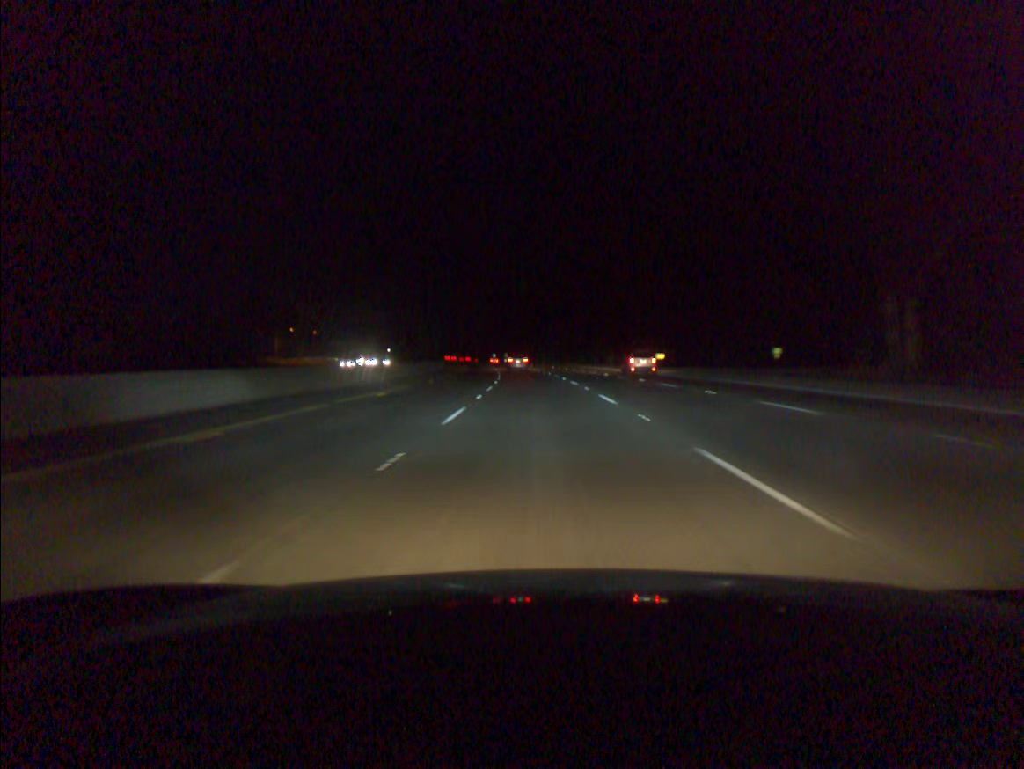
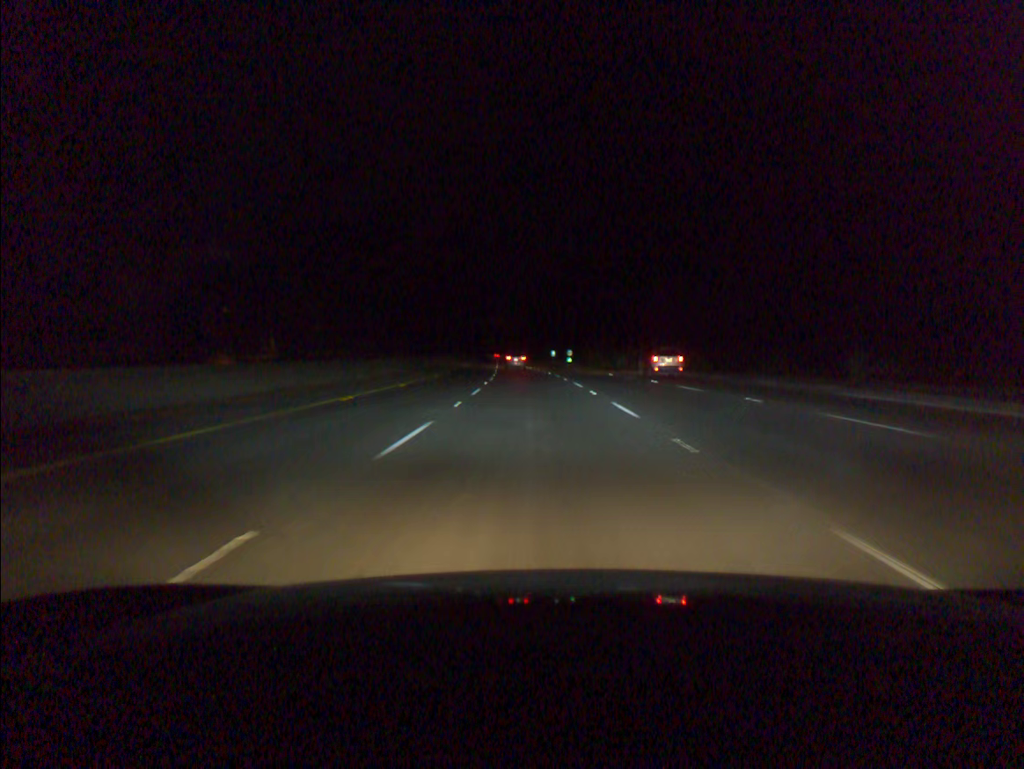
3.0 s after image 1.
(-3.3, +92.3) m; -5°
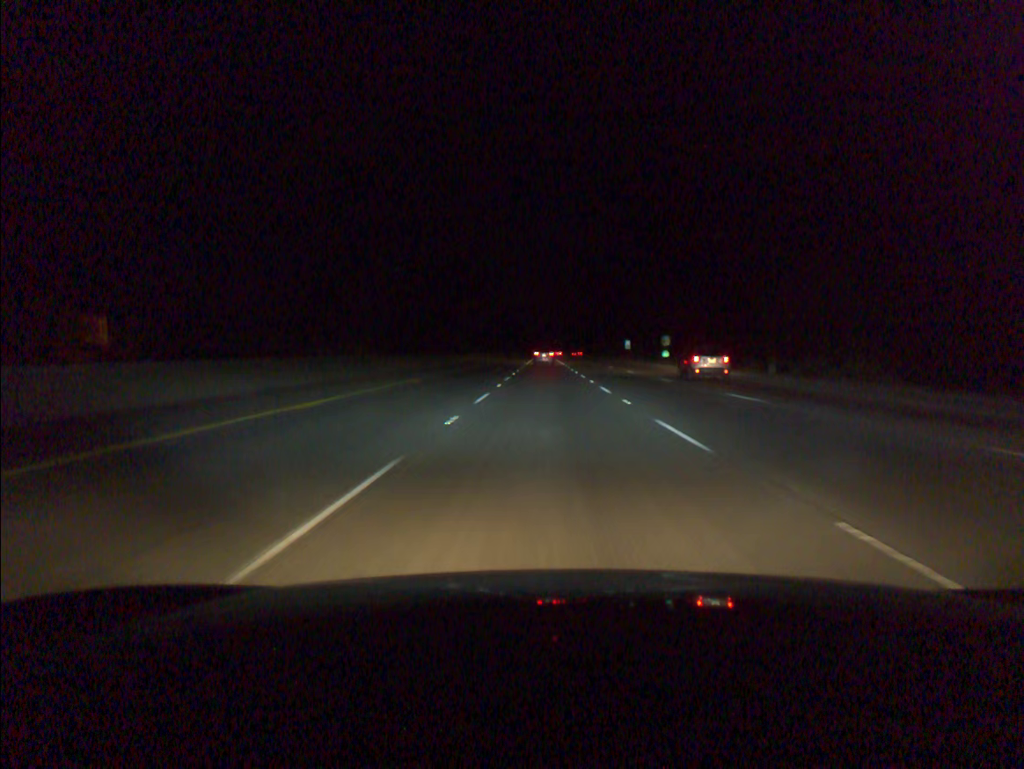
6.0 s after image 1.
(-3.4, +92.7) m; -3°
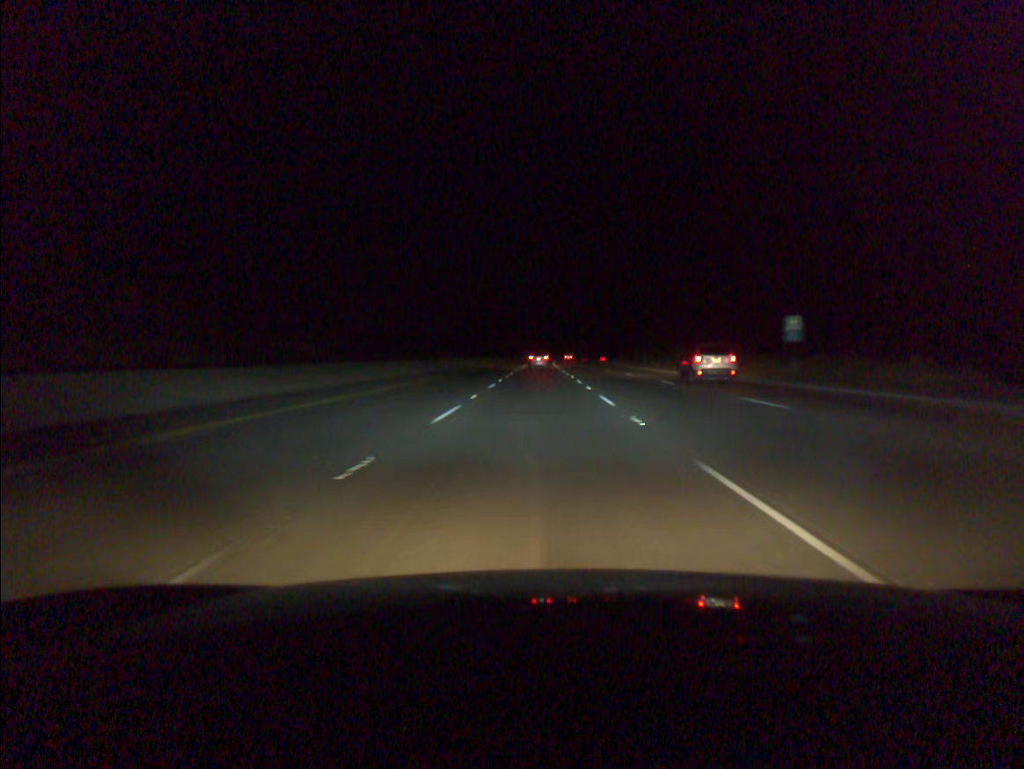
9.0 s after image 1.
(+0.4, +92.9) m; 0°
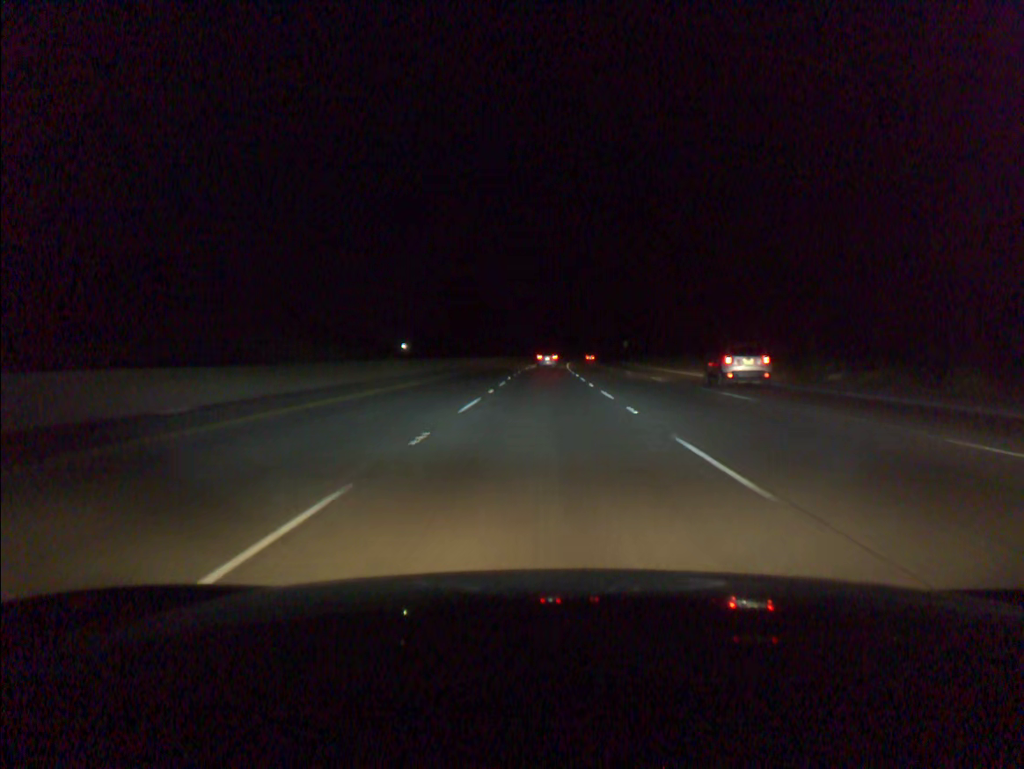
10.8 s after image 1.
(-0.2, +55.5) m; 0°
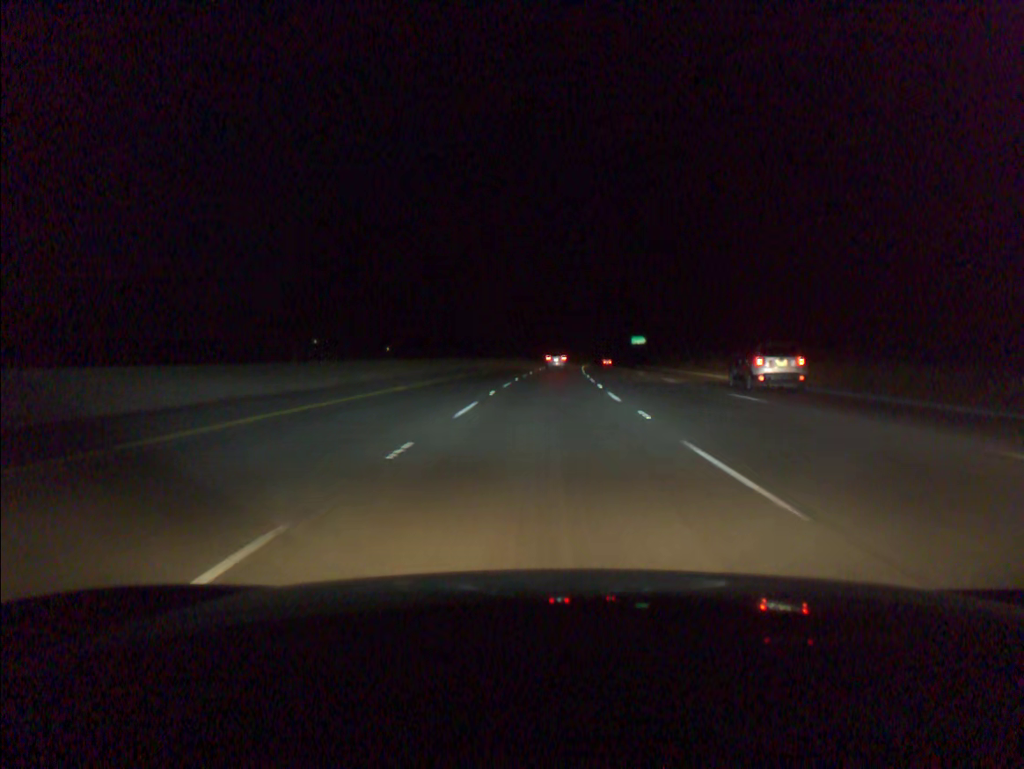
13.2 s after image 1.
(+0.6, +73.9) m; +1°
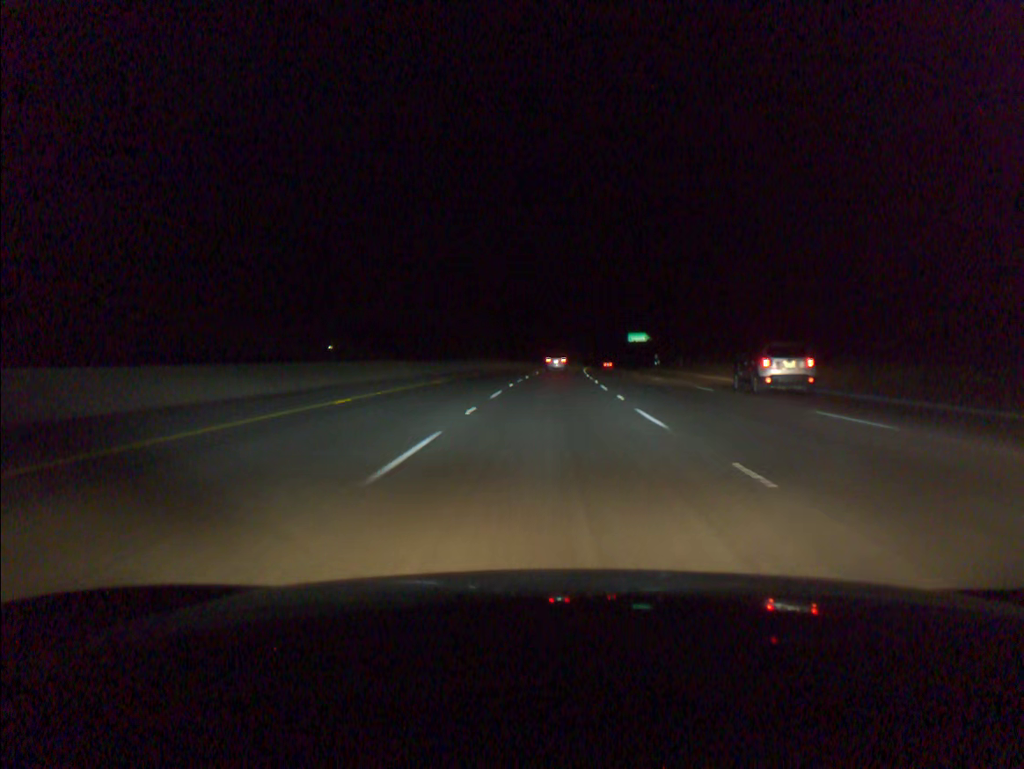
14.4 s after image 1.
(+0.4, +36.9) m; +1°
